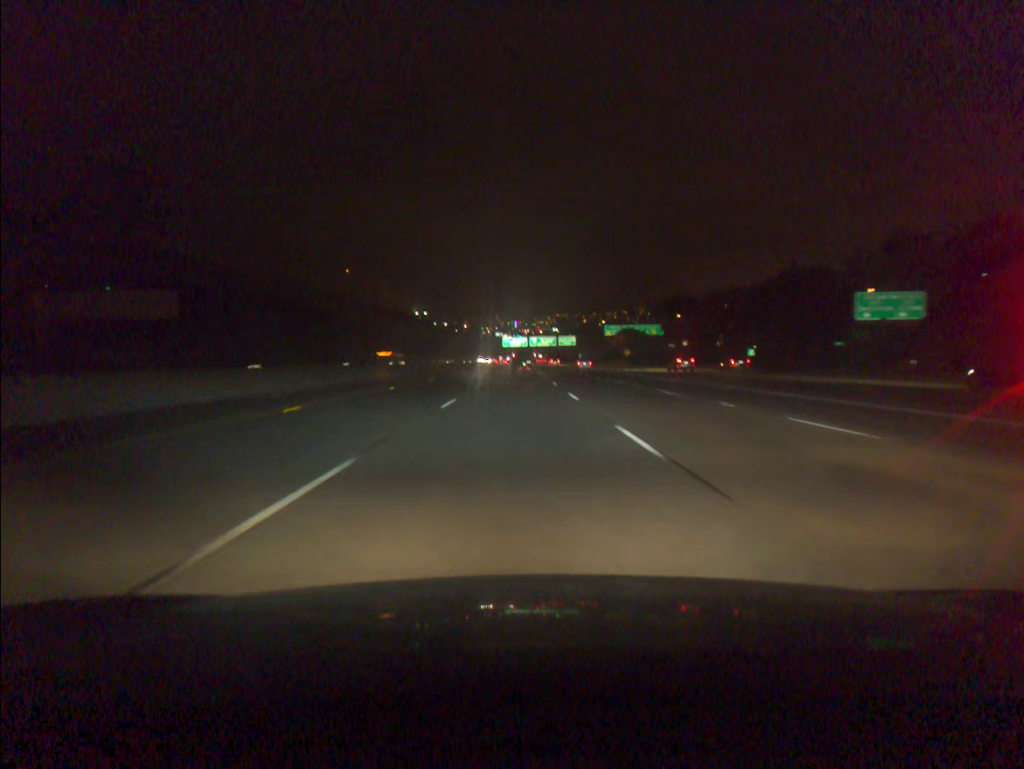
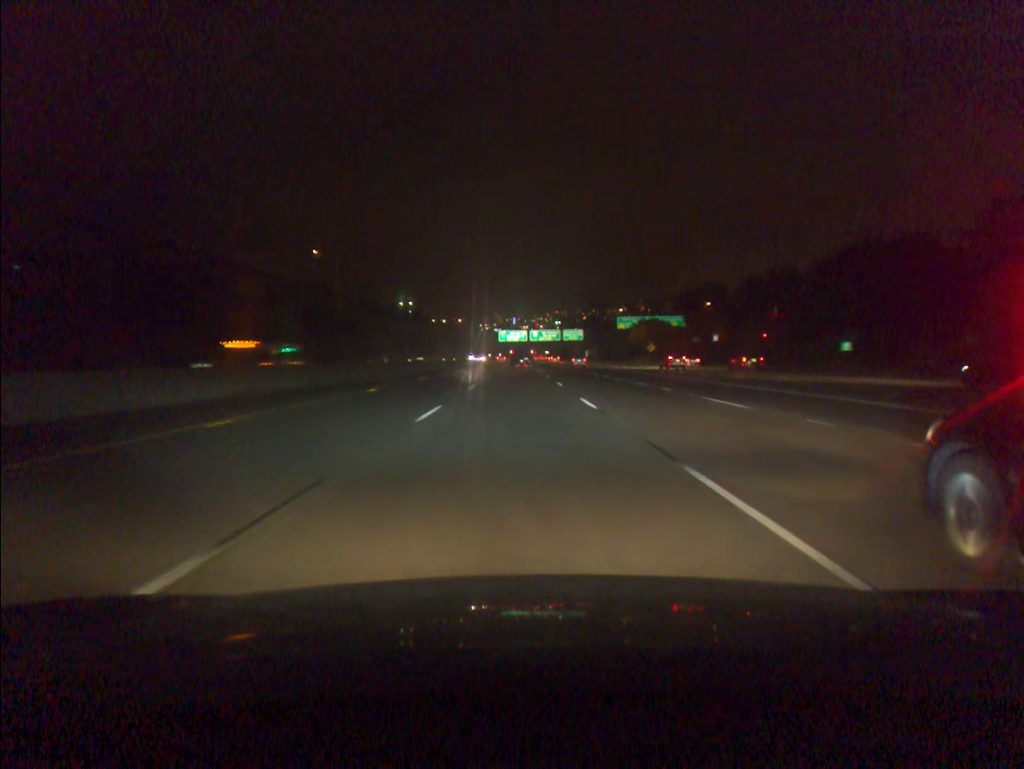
(0.0, +34.0) m; 0°
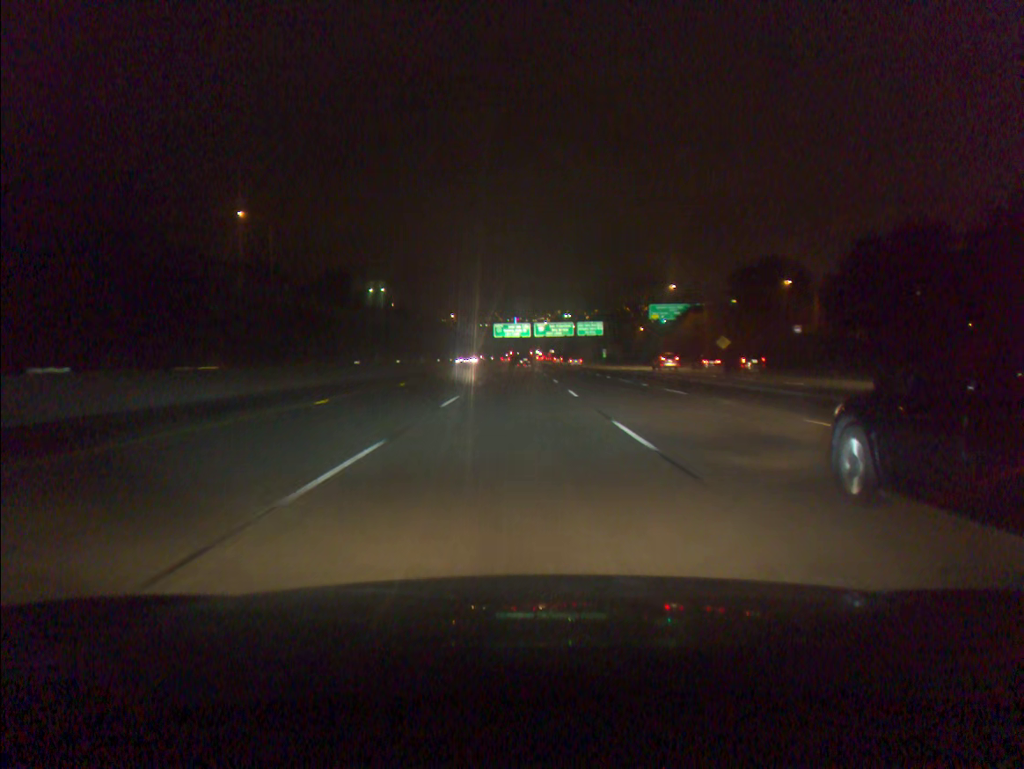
(+0.1, +51.2) m; 0°
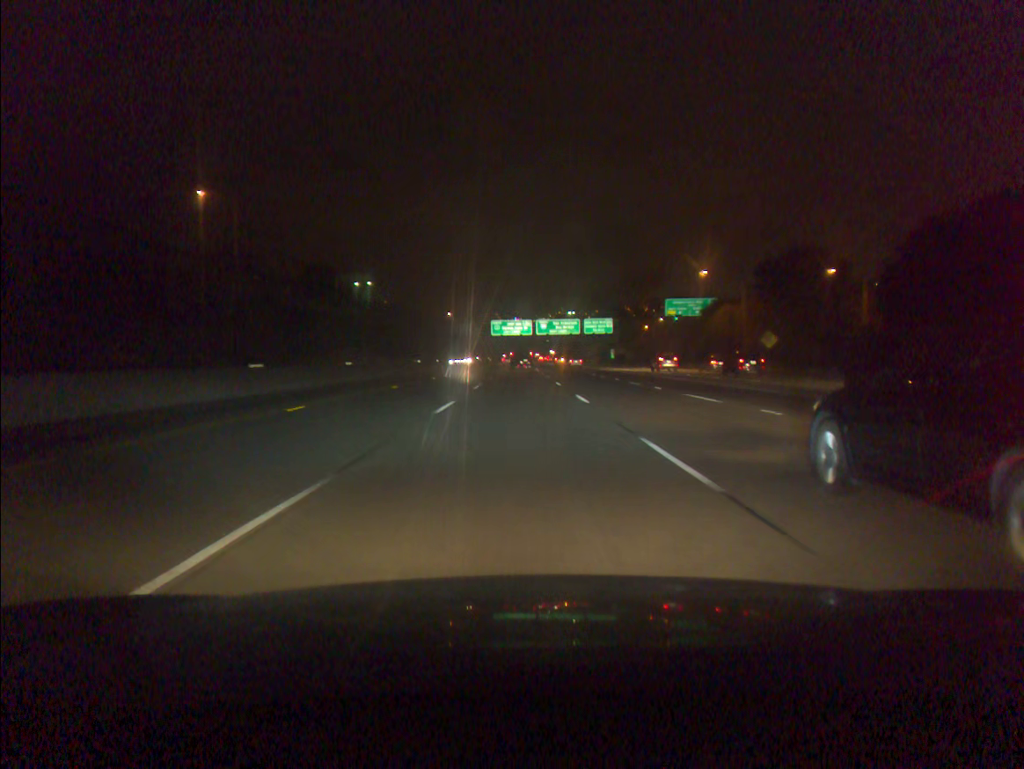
(0.0, +17.1) m; 0°
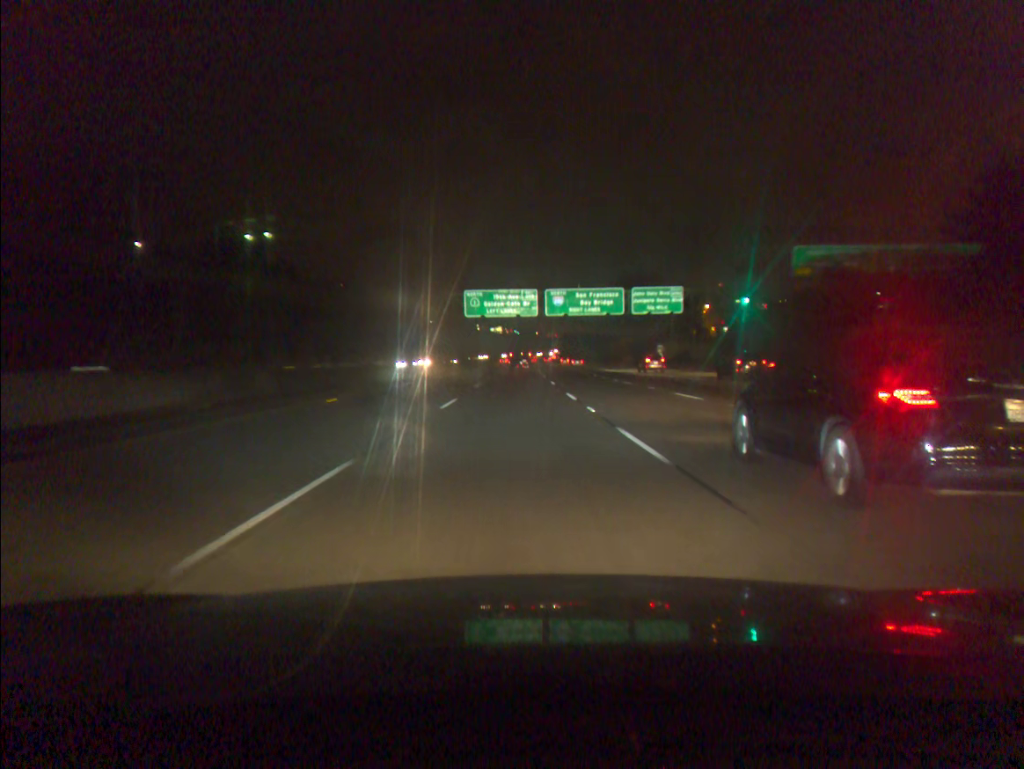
(+0.2, +69.1) m; 0°
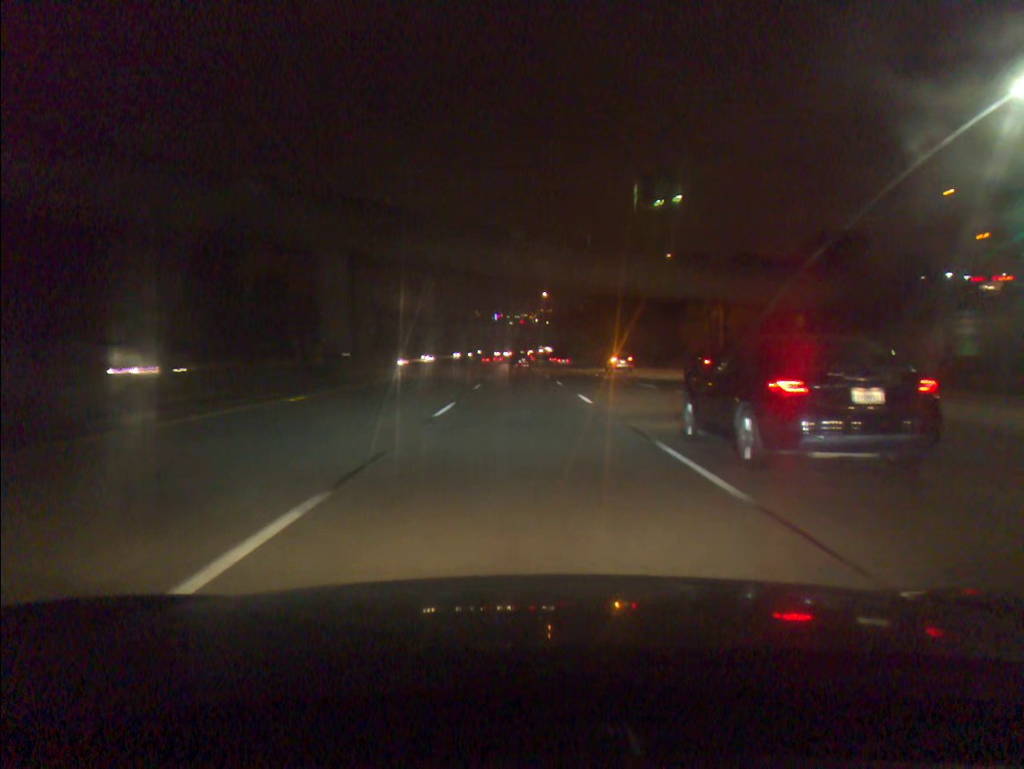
(+0.3, +88.0) m; +1°
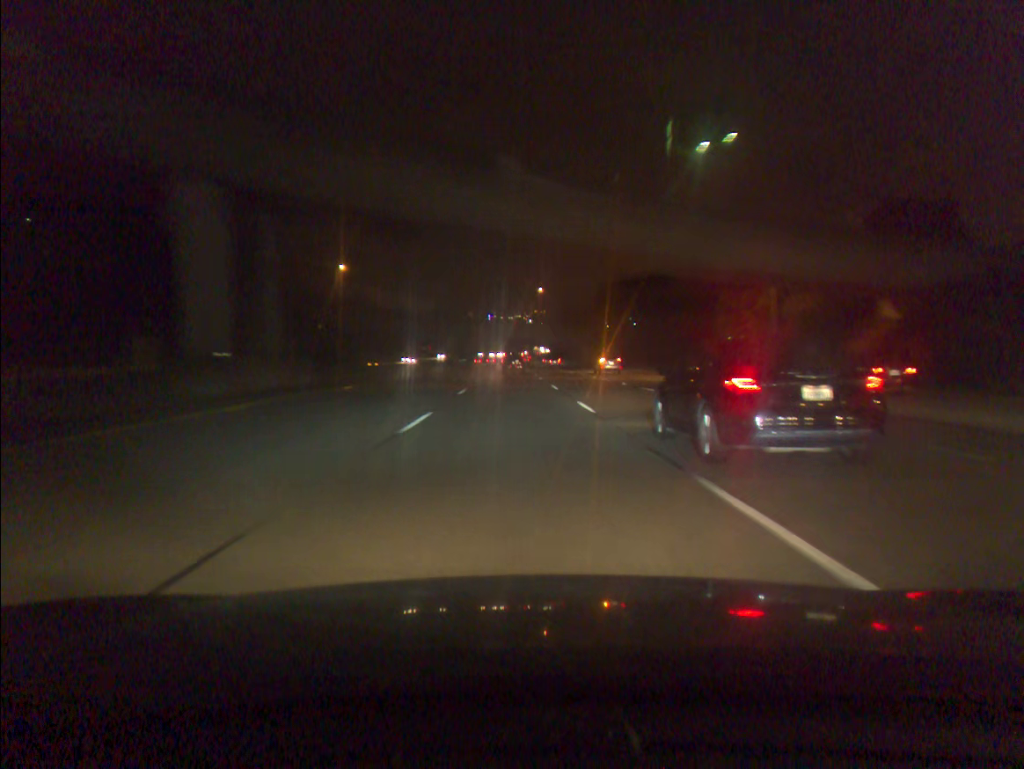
(+0.1, +17.8) m; 0°
